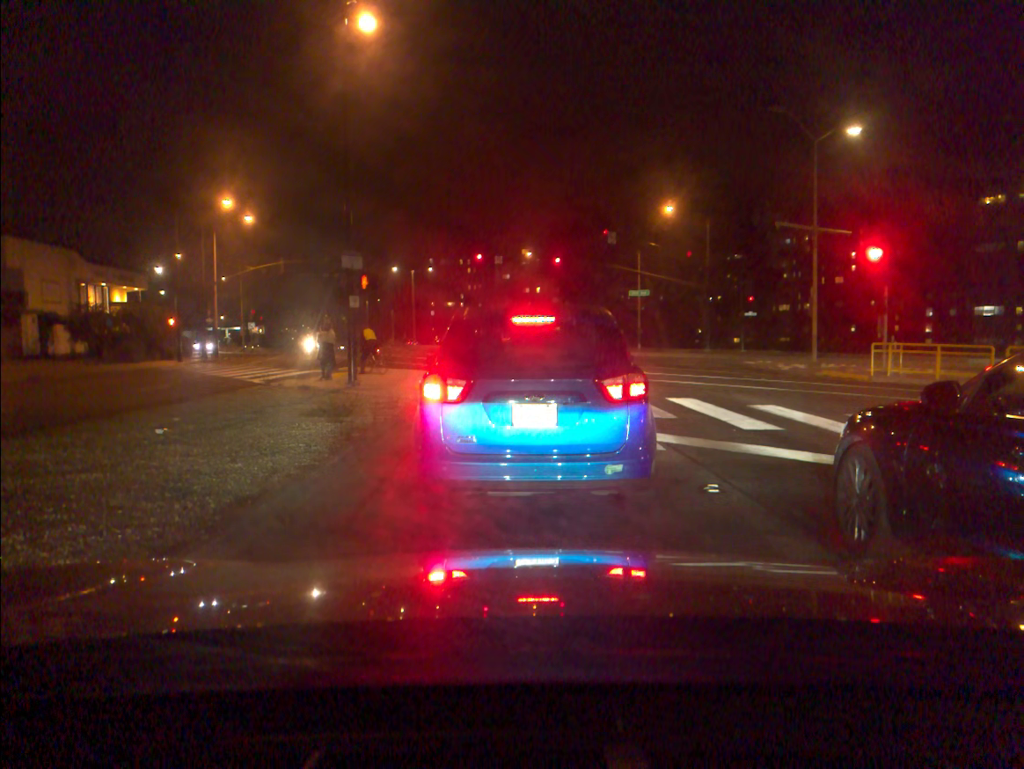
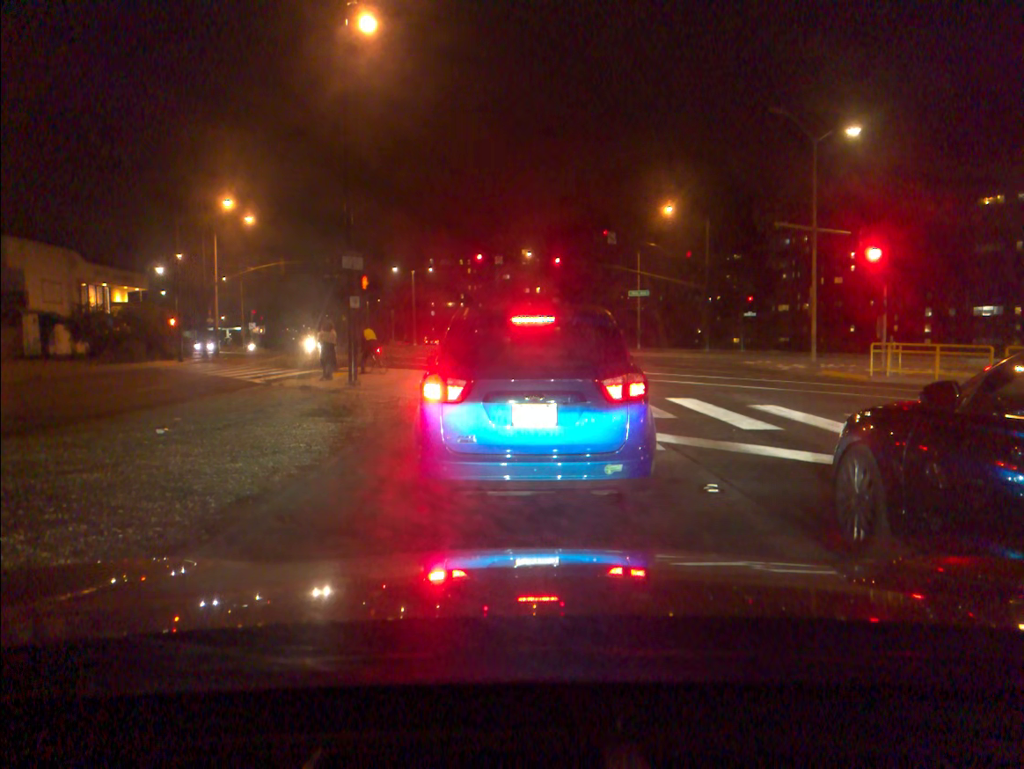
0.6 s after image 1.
(0.0, 0.0) m; 0°
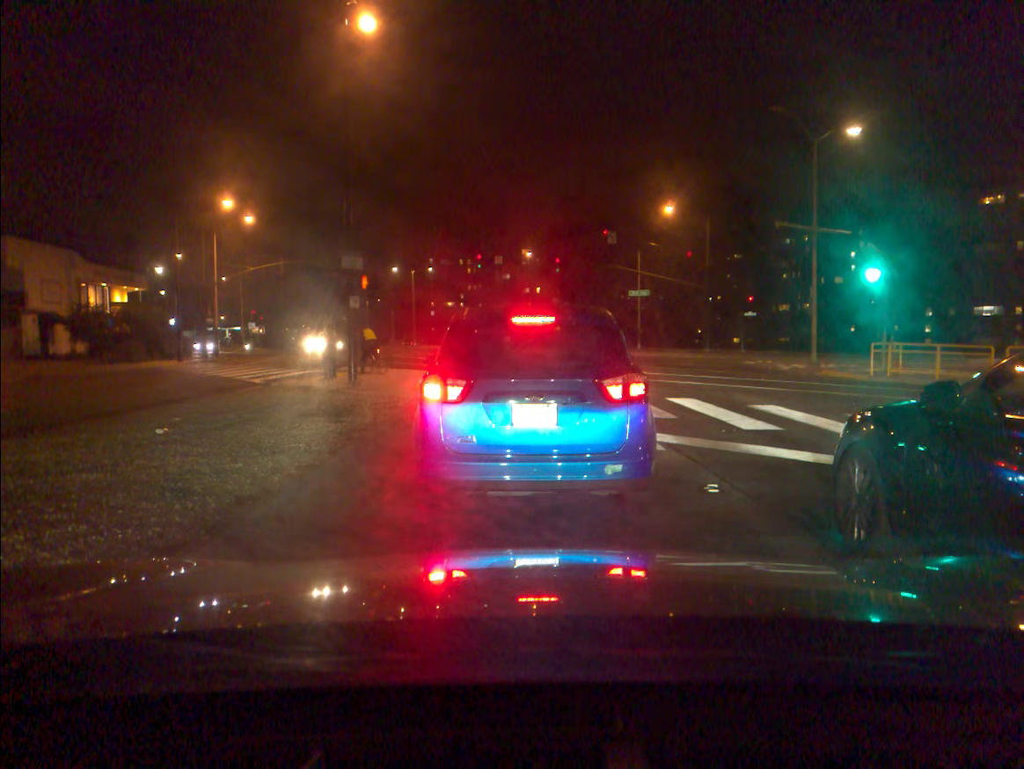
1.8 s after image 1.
(0.0, 0.0) m; +1°
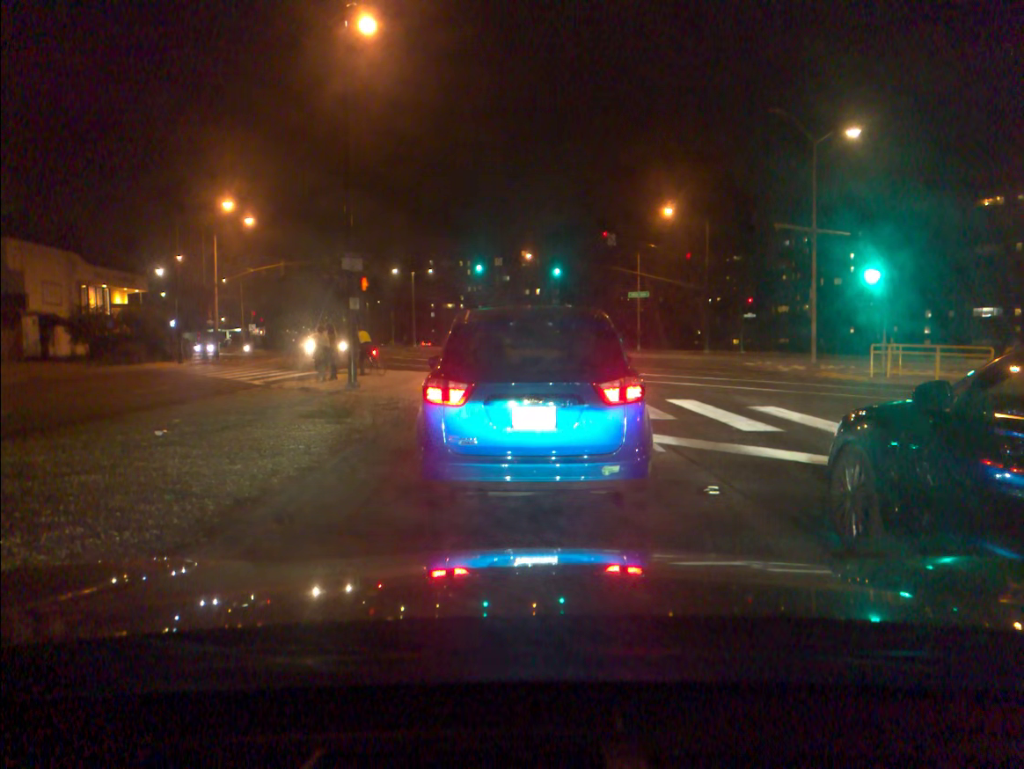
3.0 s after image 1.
(0.0, 0.0) m; +1°
